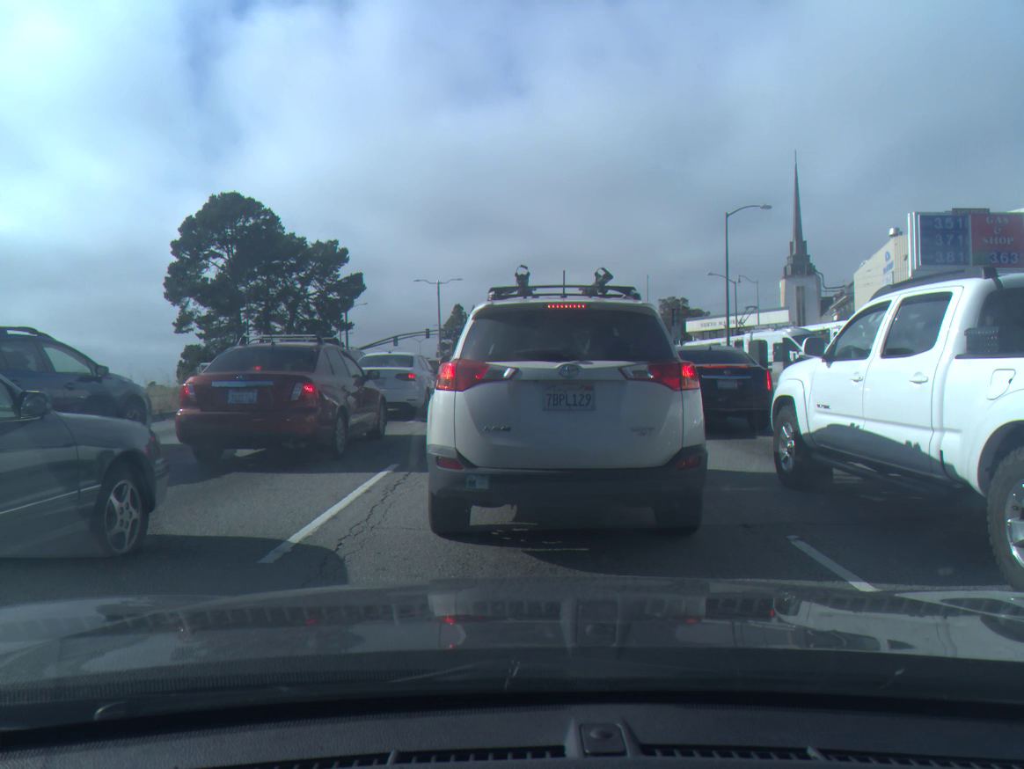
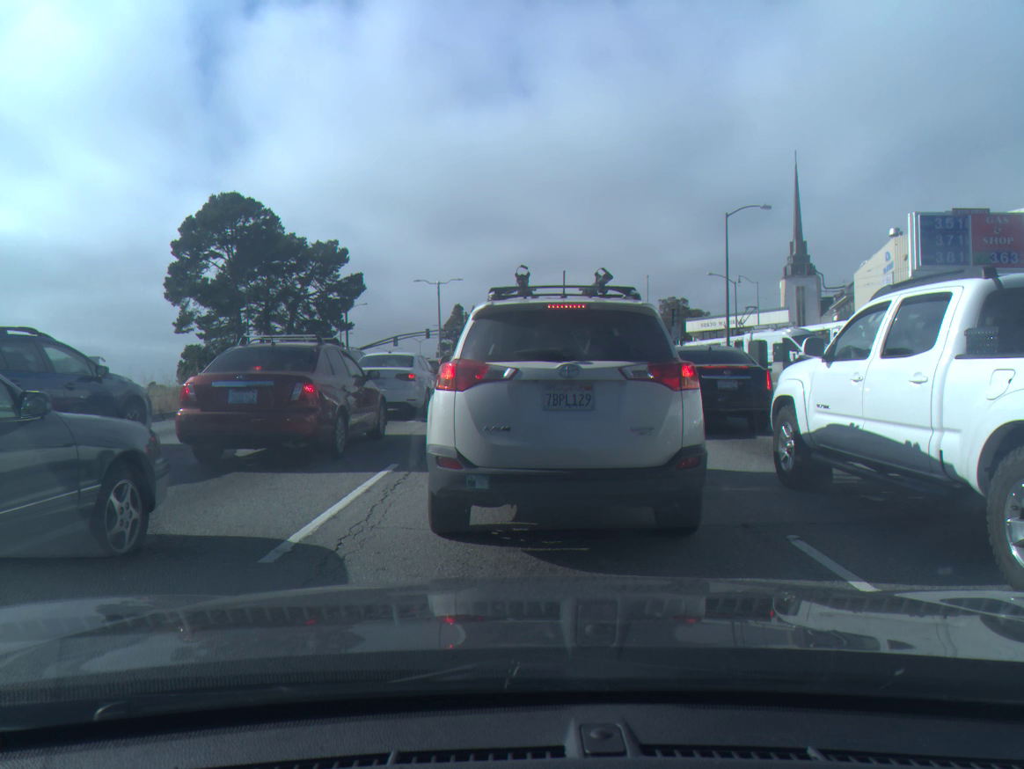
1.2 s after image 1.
(0.0, 0.0) m; 0°
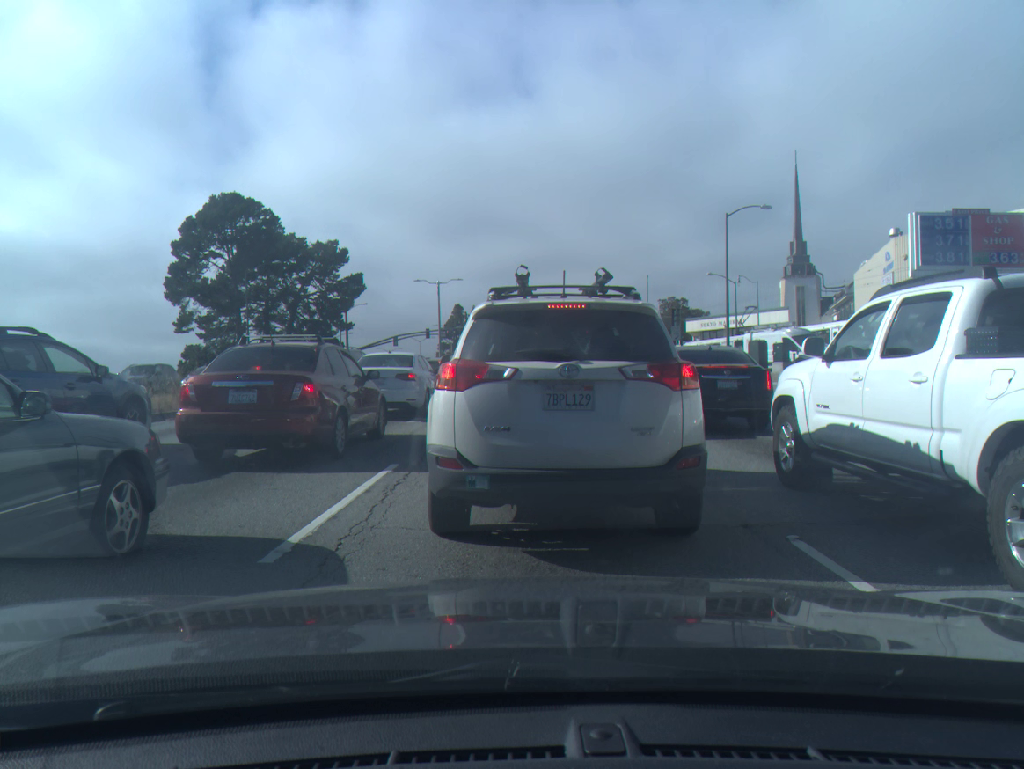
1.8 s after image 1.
(0.0, 0.0) m; 0°
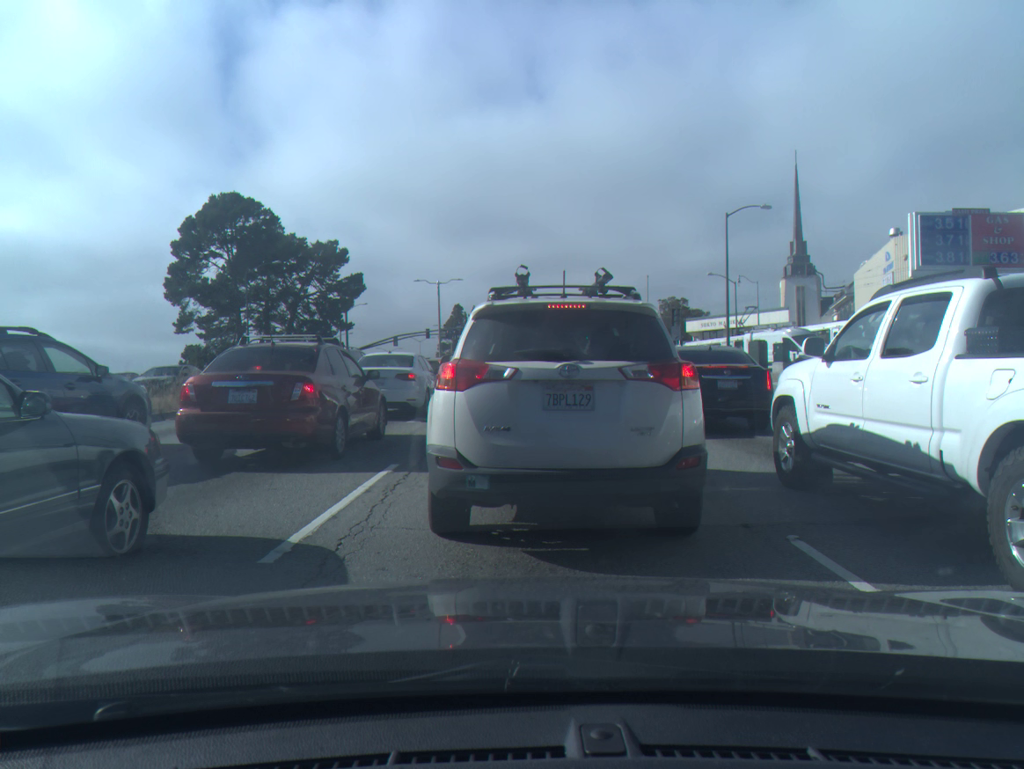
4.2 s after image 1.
(0.0, 0.0) m; 0°
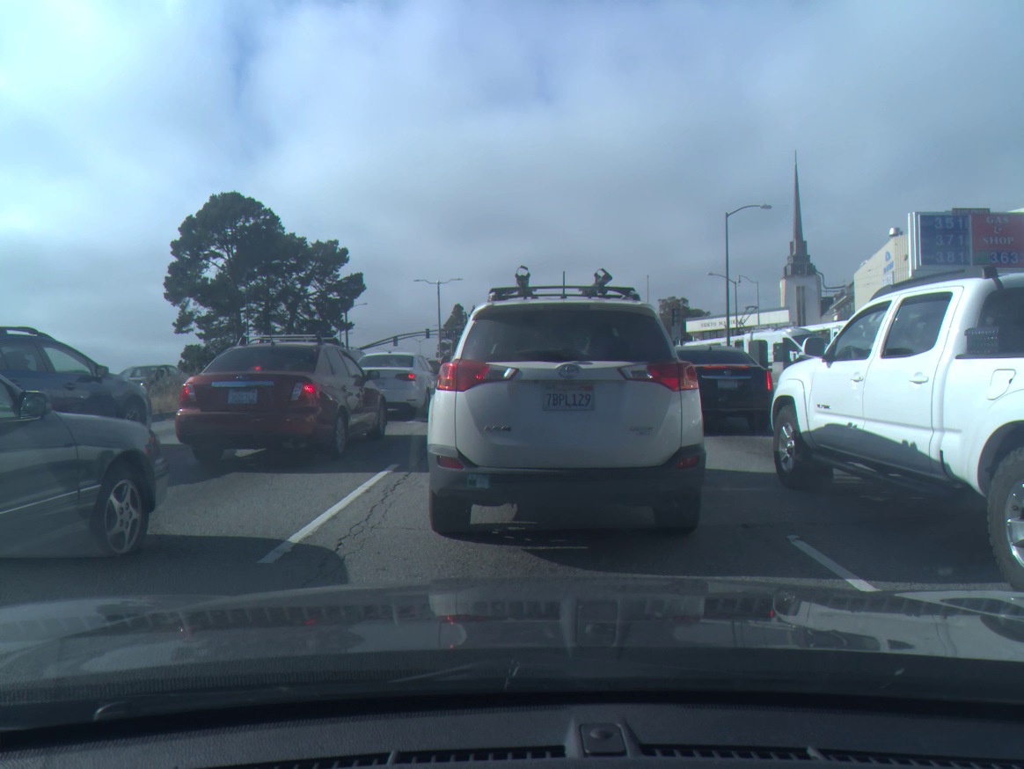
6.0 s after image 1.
(0.0, 0.0) m; 0°
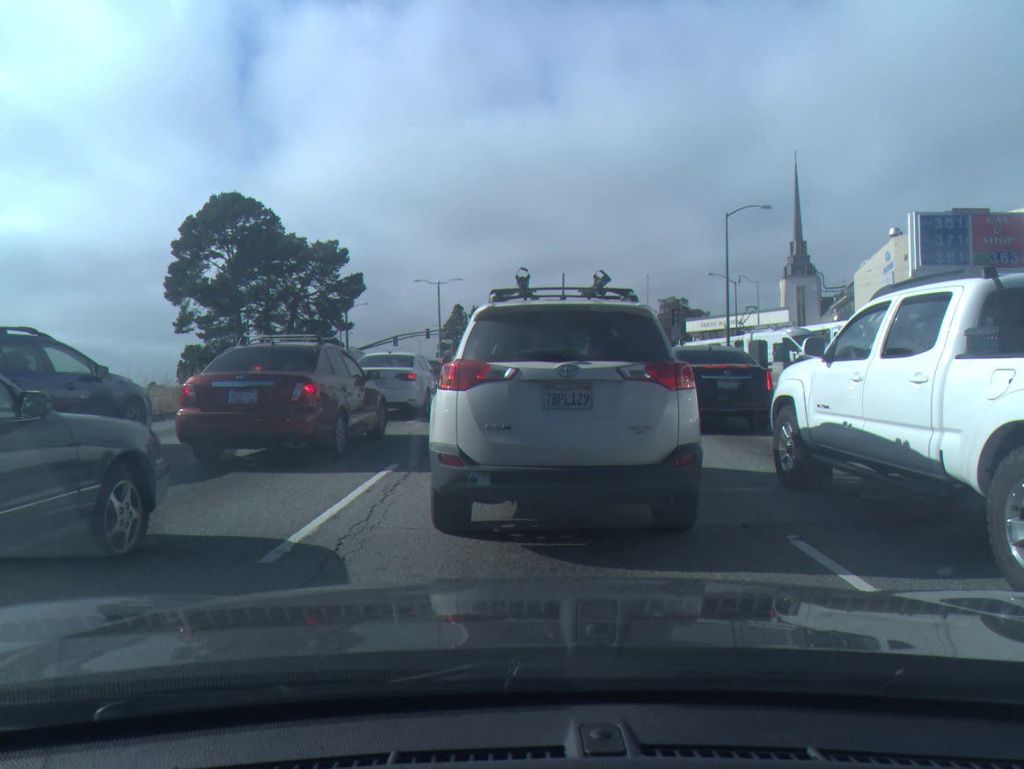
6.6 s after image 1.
(0.0, 0.0) m; 0°
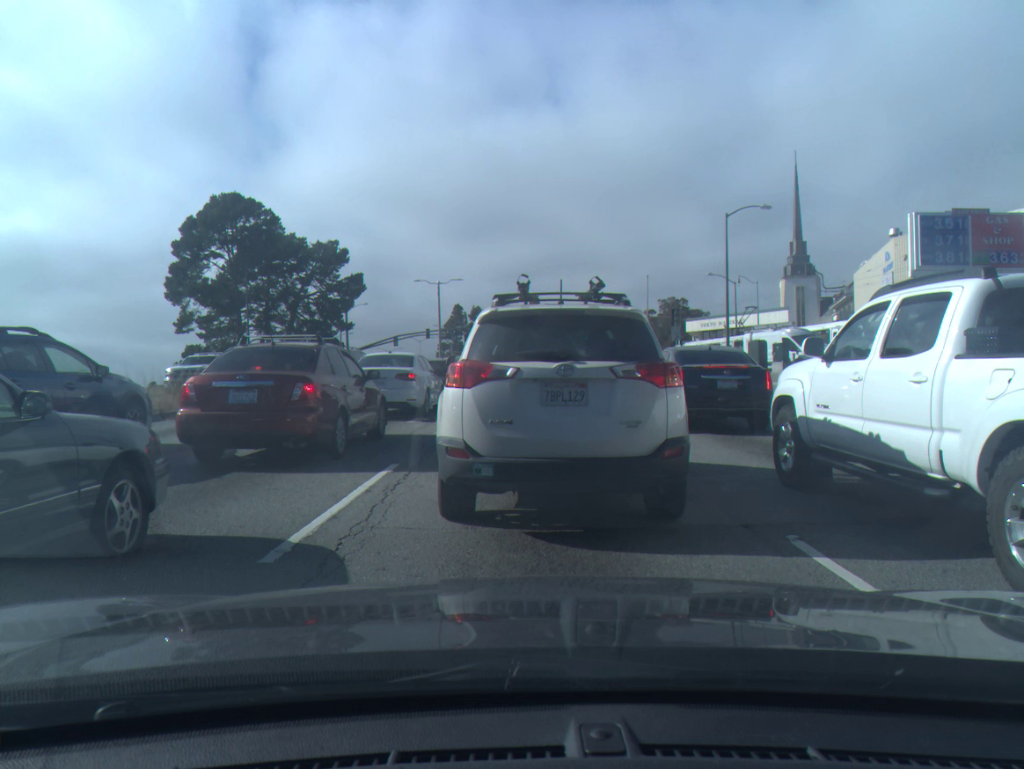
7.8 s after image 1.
(0.0, 0.0) m; 0°
